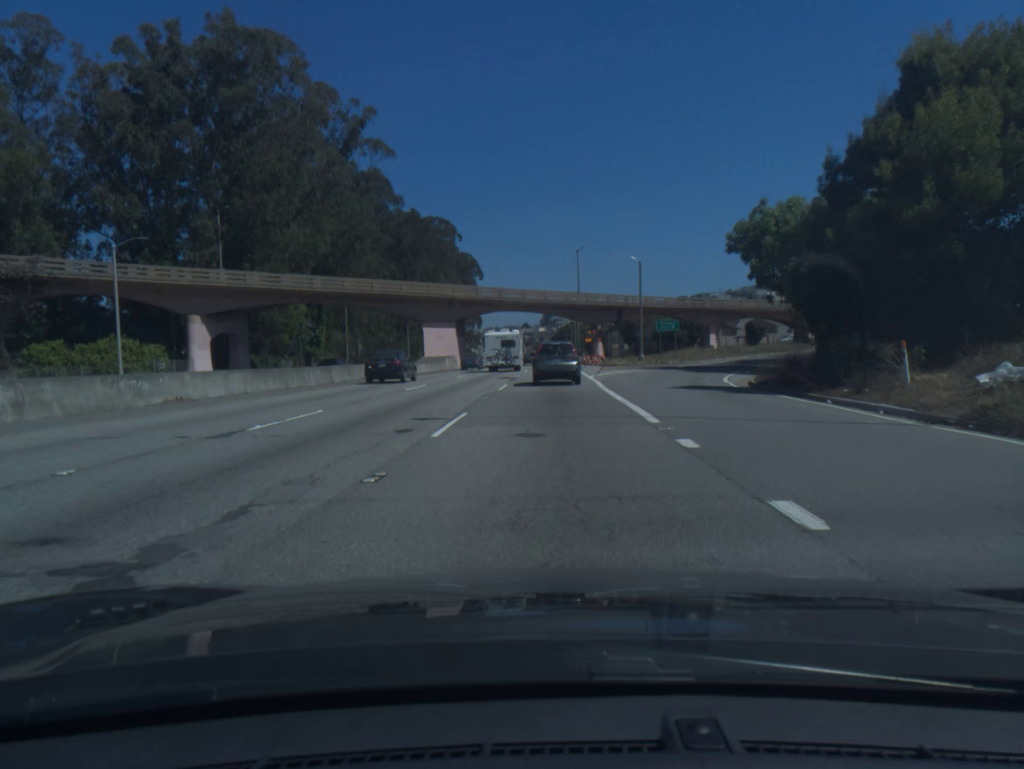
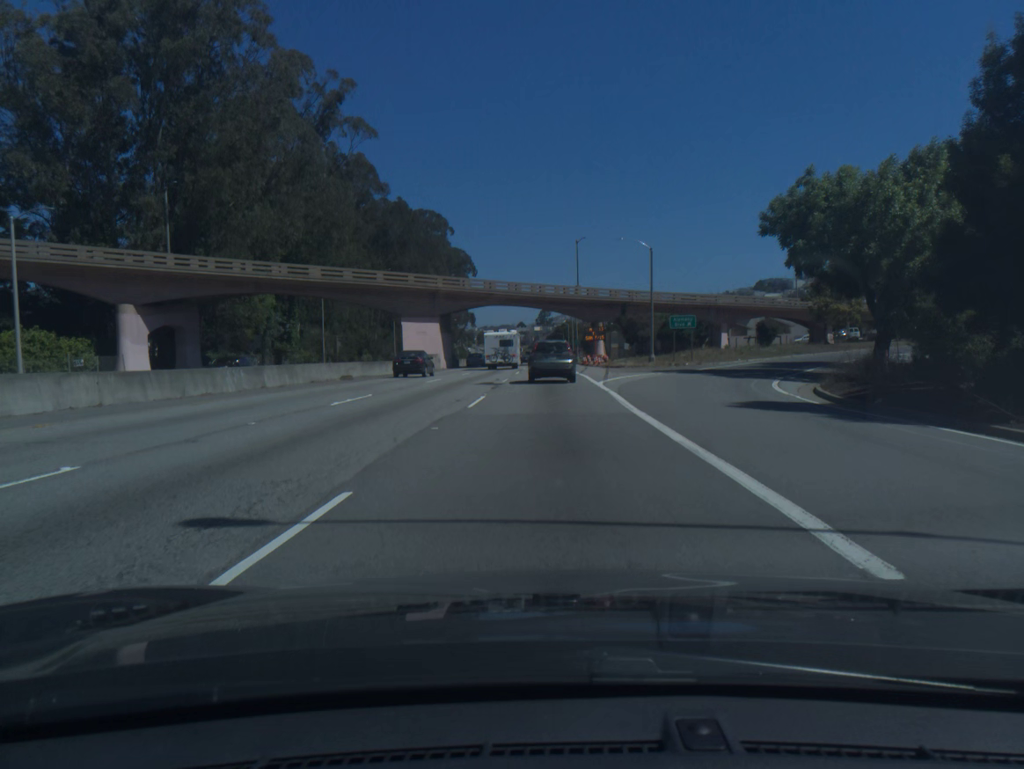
(0.0, +9.2) m; 0°
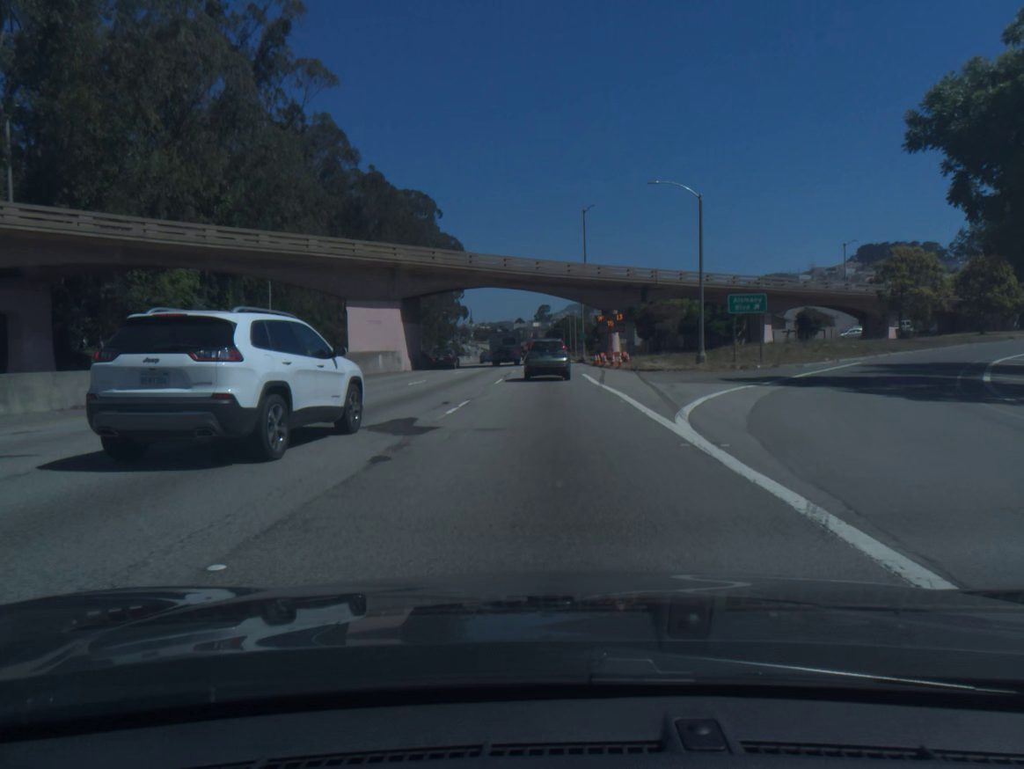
(0.0, +18.2) m; 0°
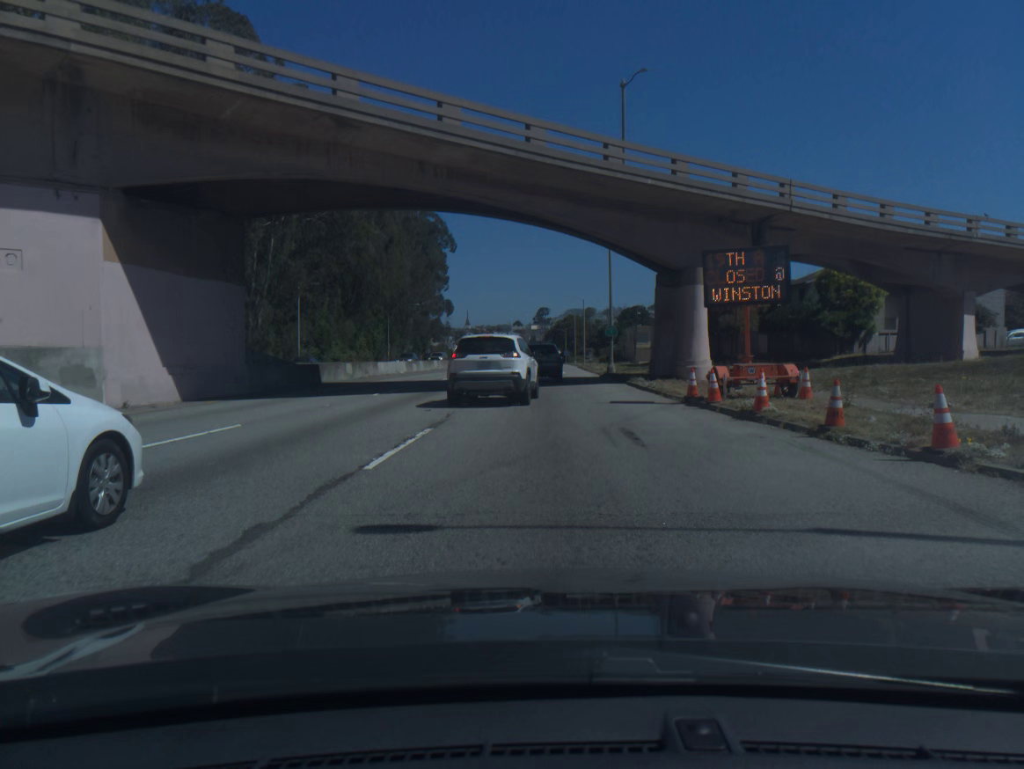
(+0.1, +35.9) m; 0°
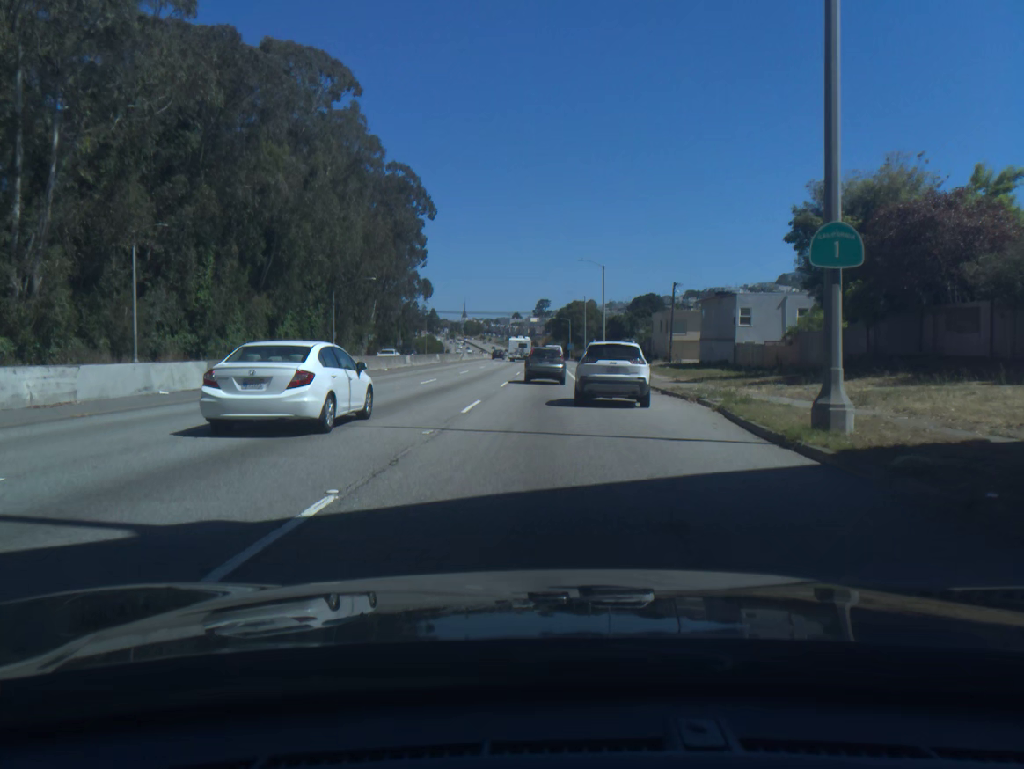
(0.0, +35.7) m; 0°
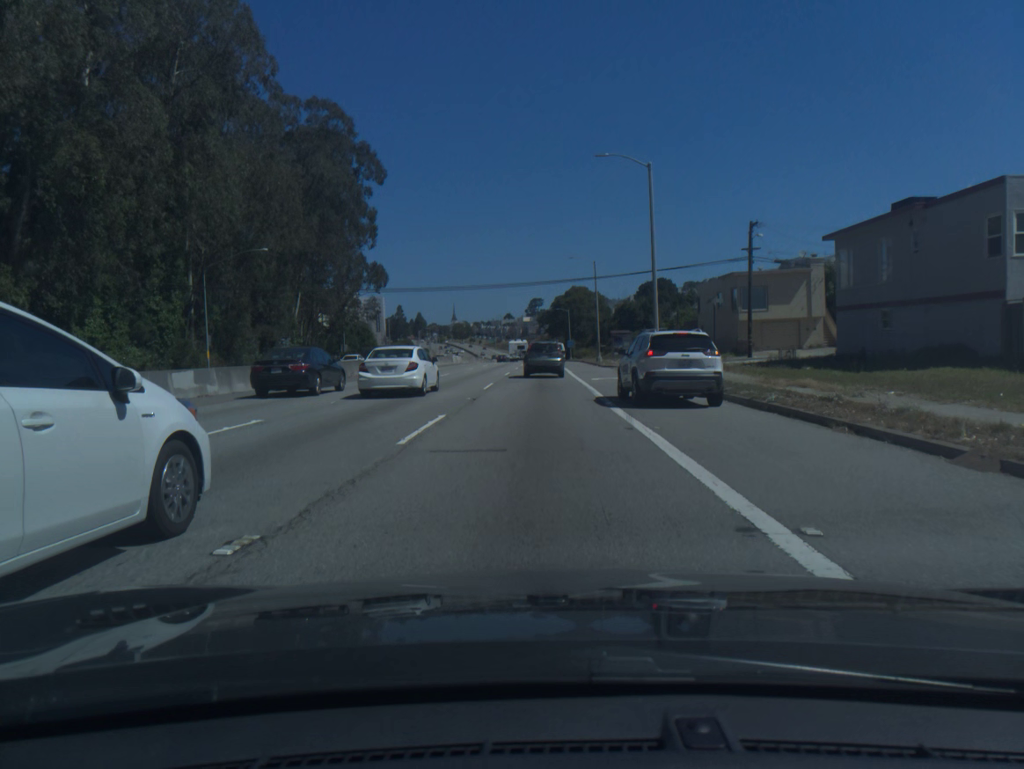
(+0.3, +36.7) m; +1°
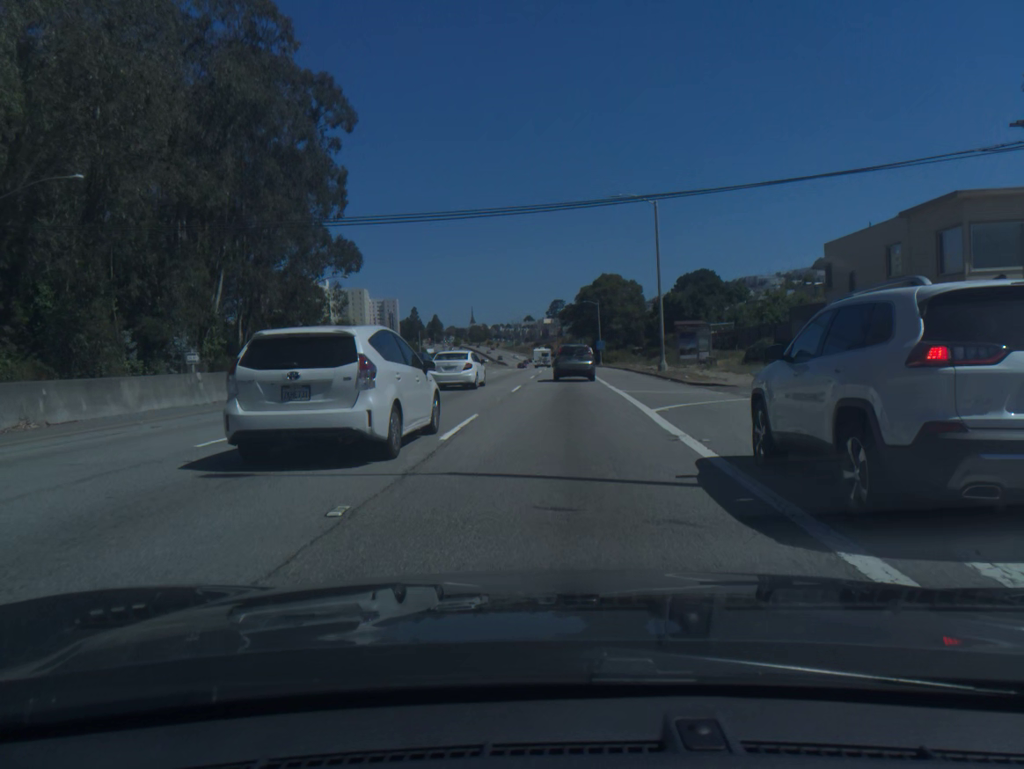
(-0.2, +28.7) m; -1°
